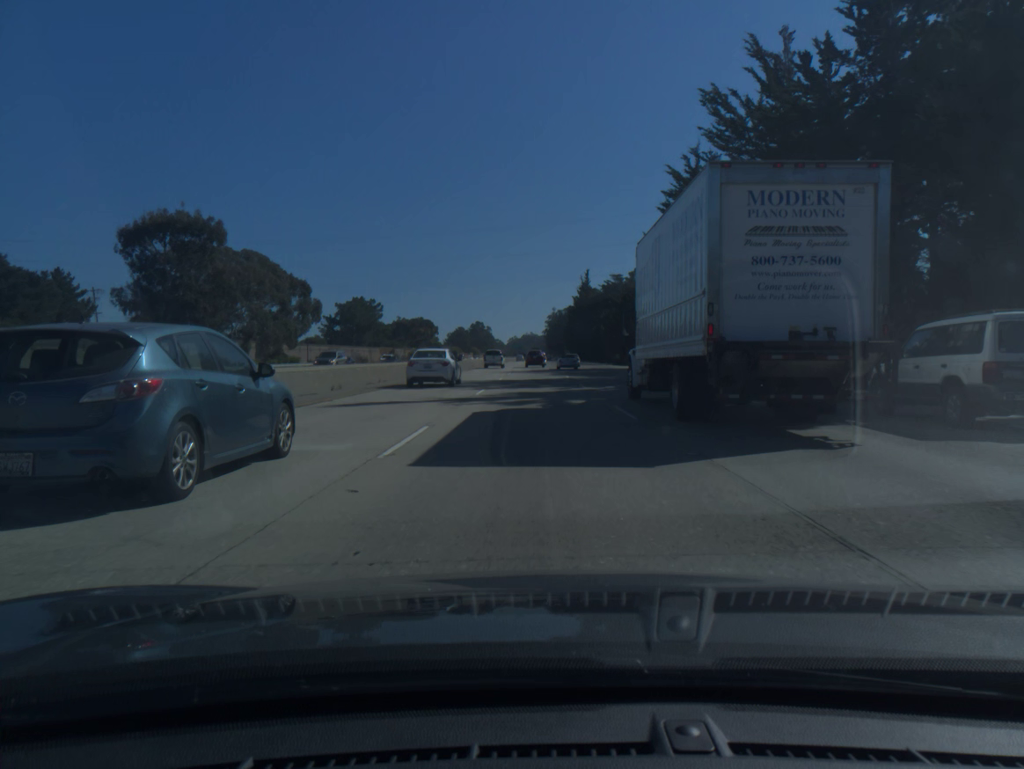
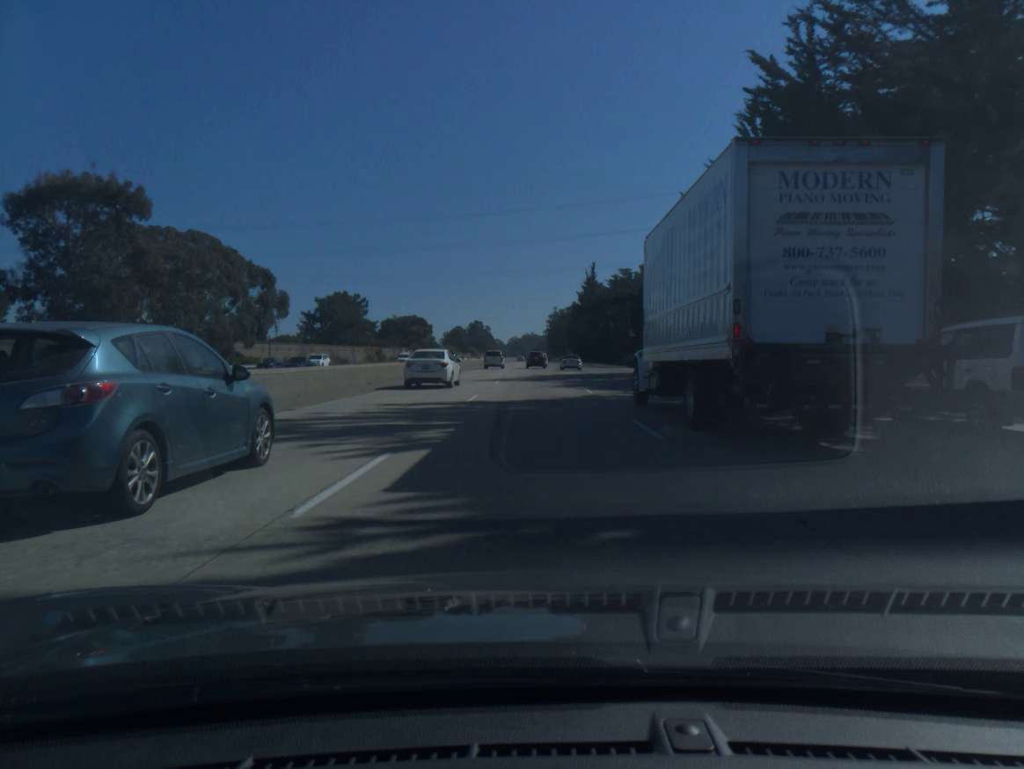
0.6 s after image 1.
(0.0, +17.8) m; 0°
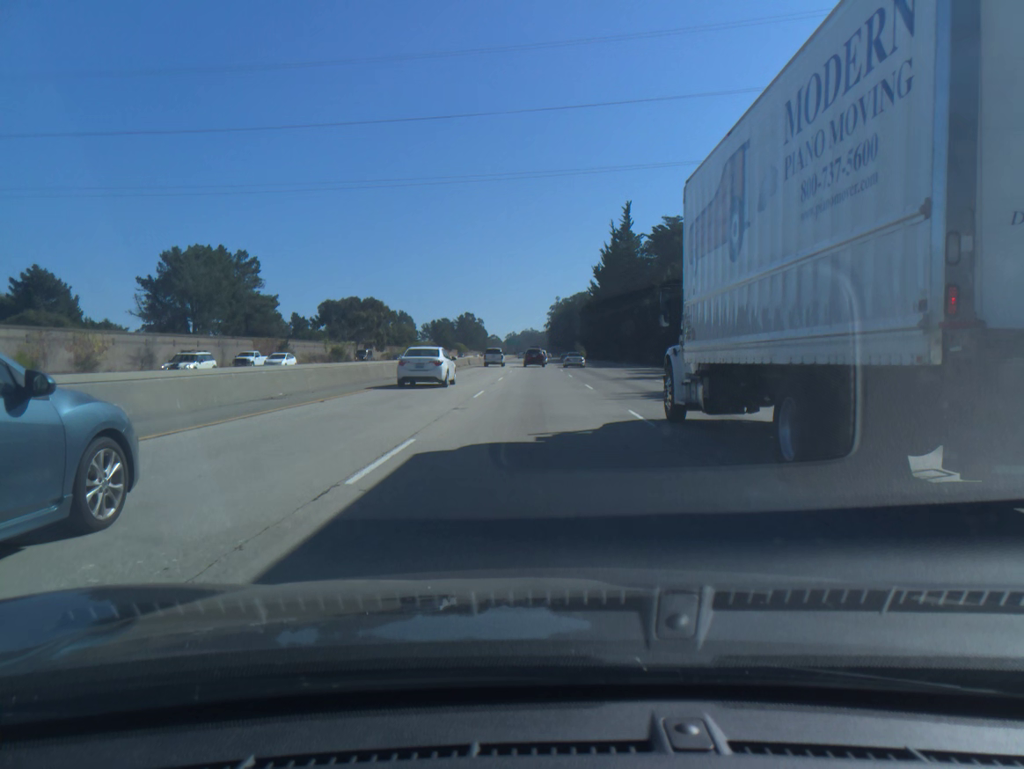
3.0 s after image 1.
(-0.1, +71.0) m; 0°
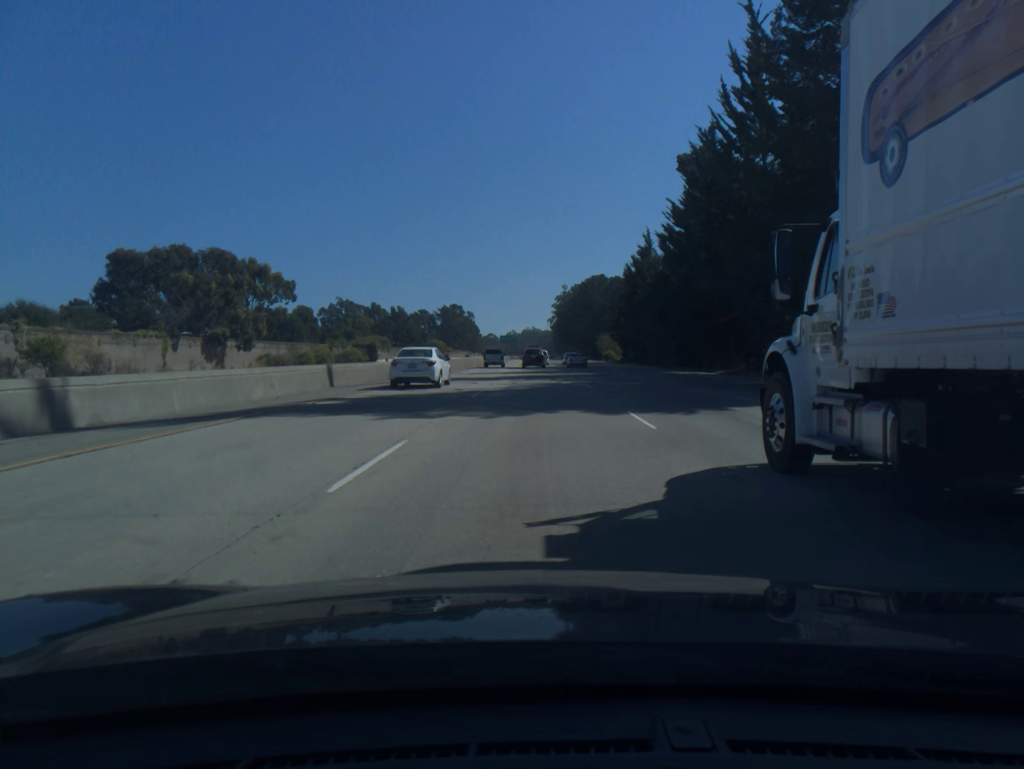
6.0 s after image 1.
(+0.1, +87.9) m; 0°
